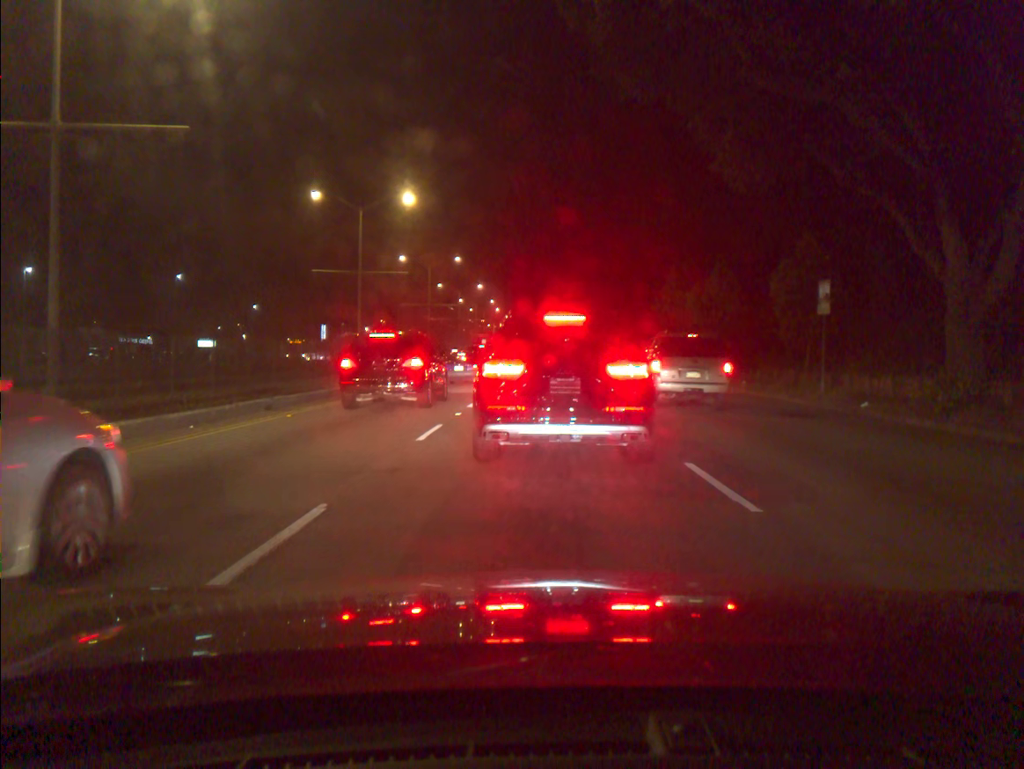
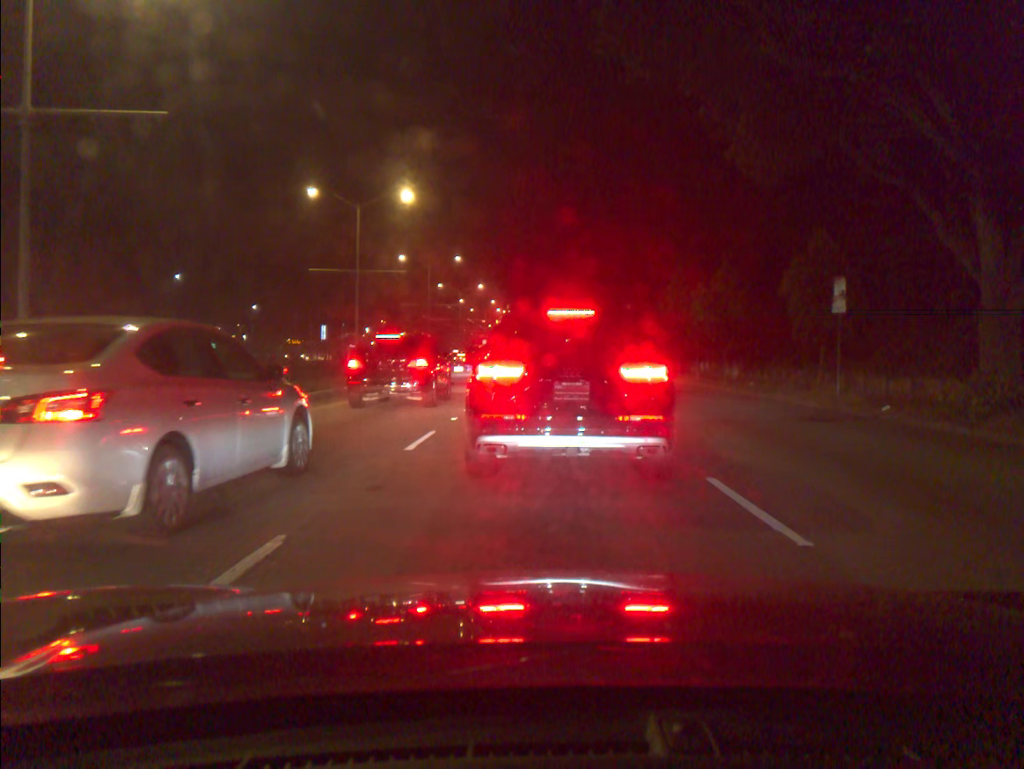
(0.0, +1.0) m; 0°
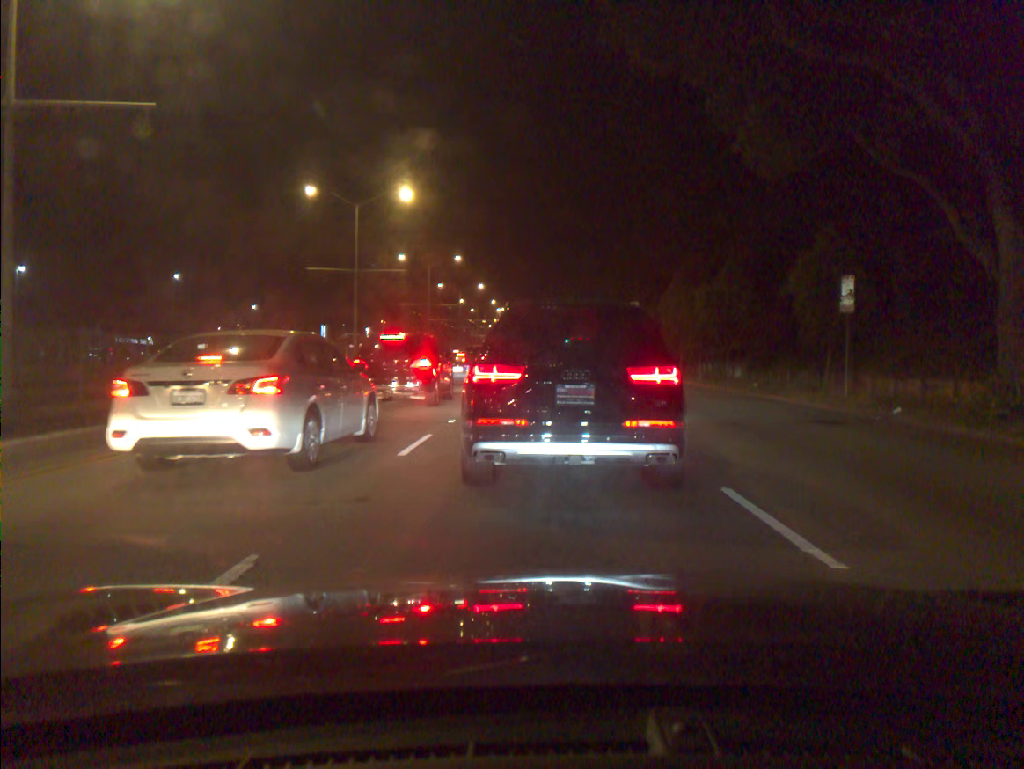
(0.0, +0.5) m; 0°
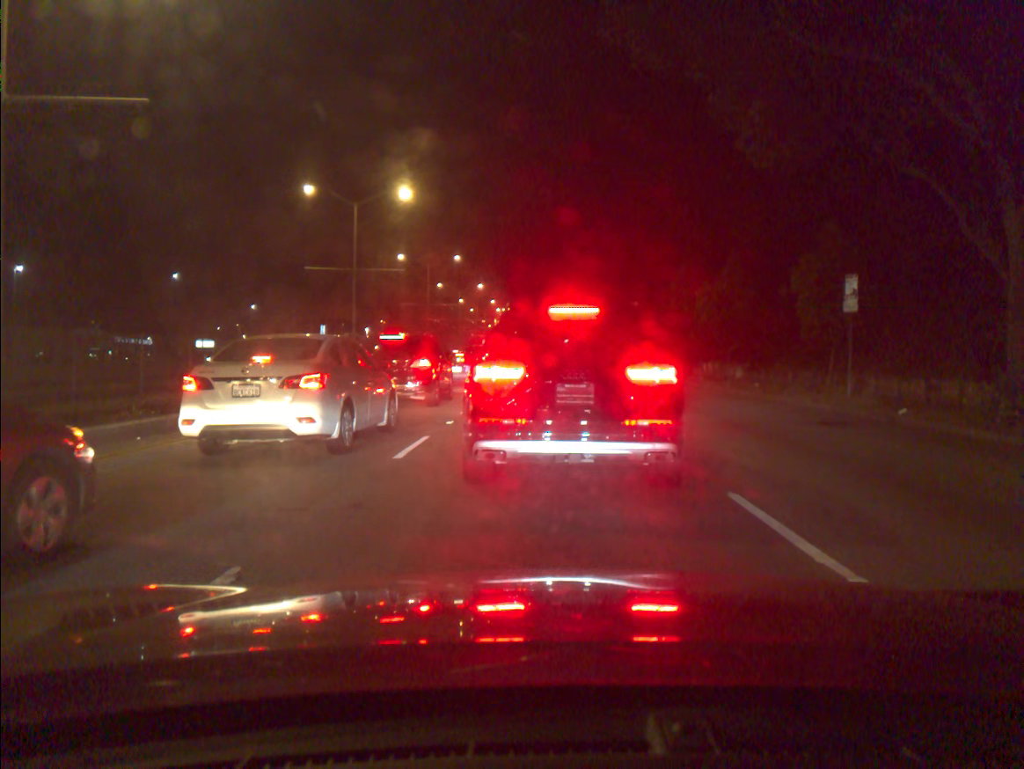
(0.0, +0.2) m; 0°
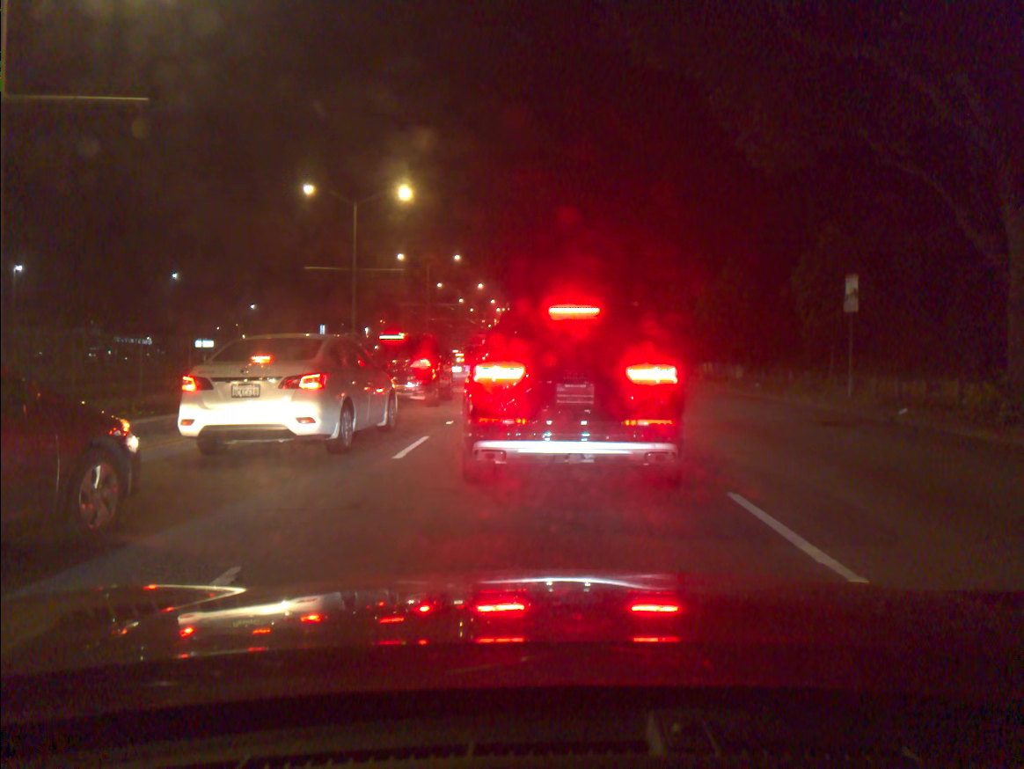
(0.0, -0.1) m; 0°
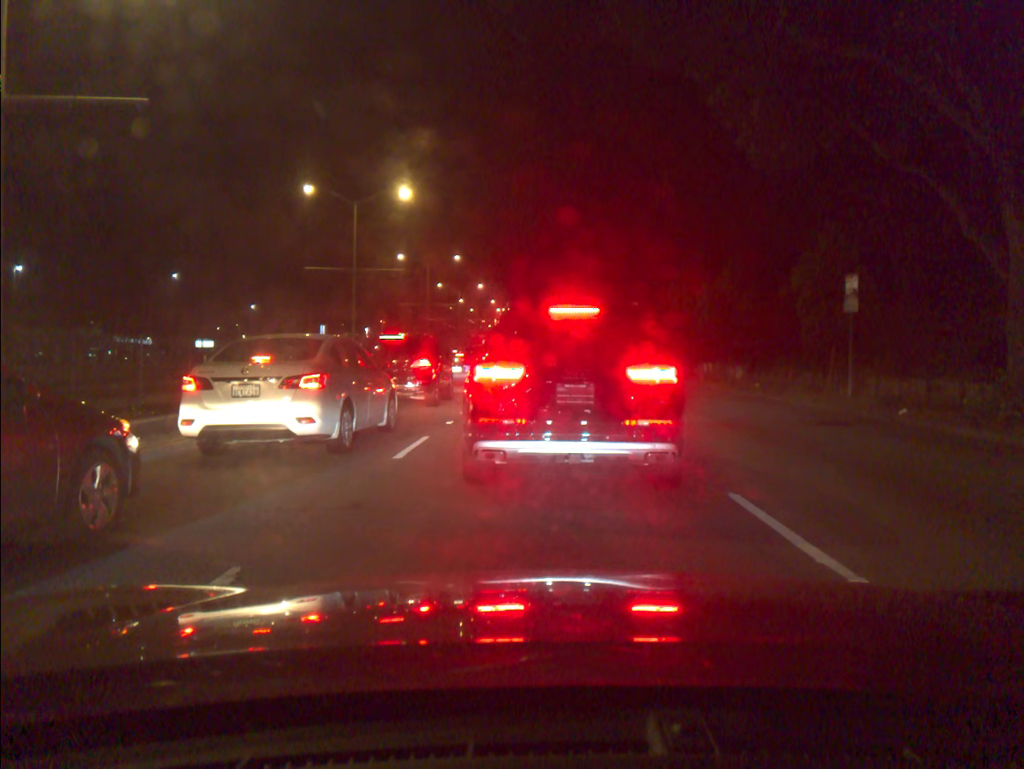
(0.0, 0.0) m; 0°
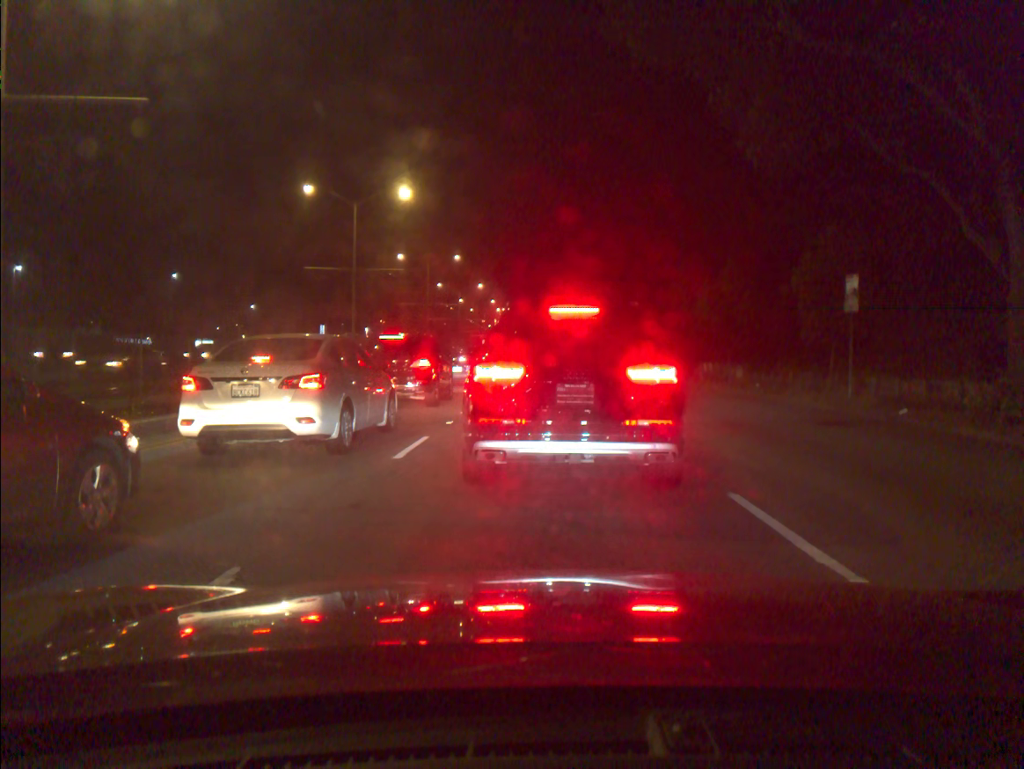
(0.0, 0.0) m; 0°
